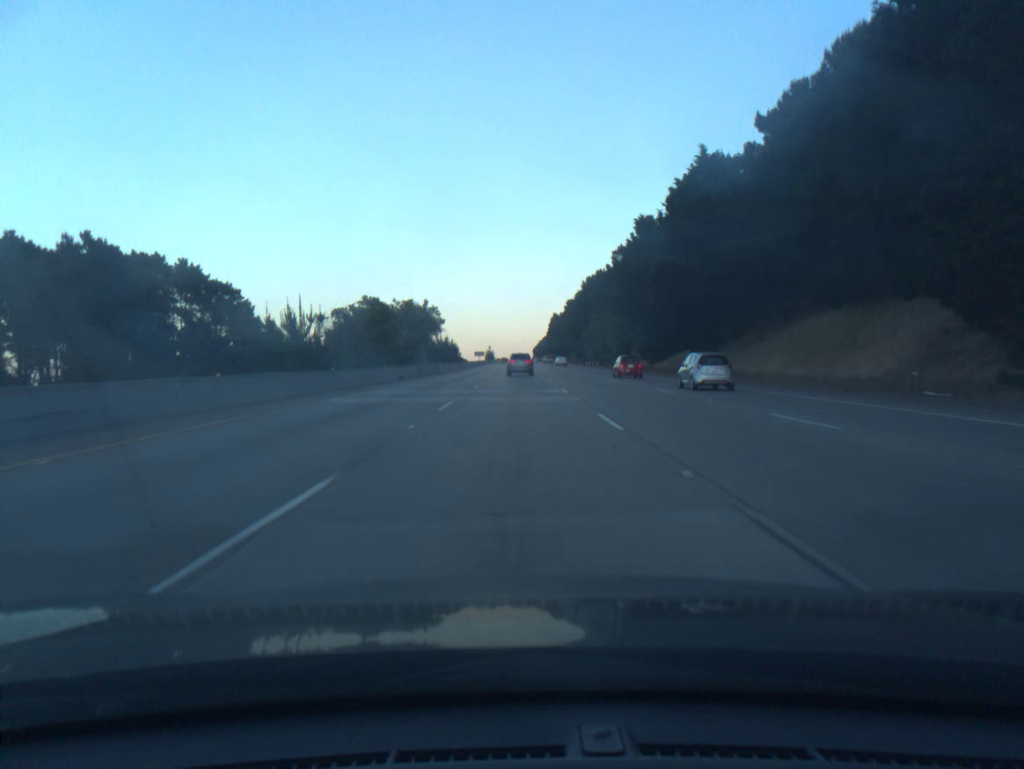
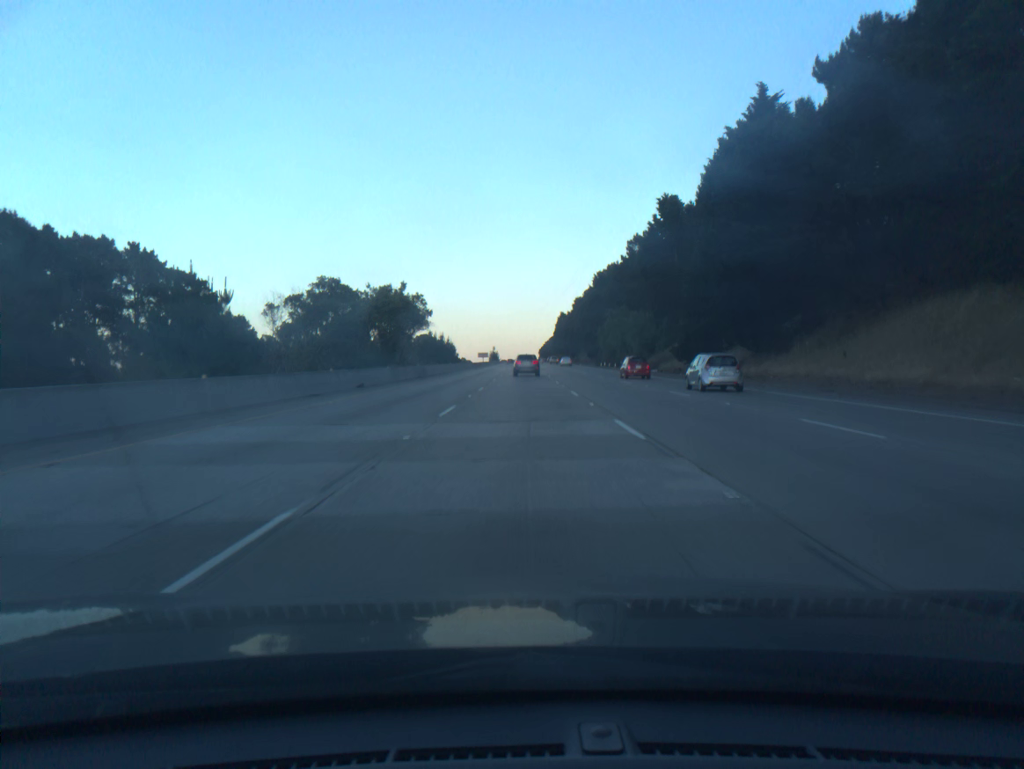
(-0.1, +16.1) m; 0°
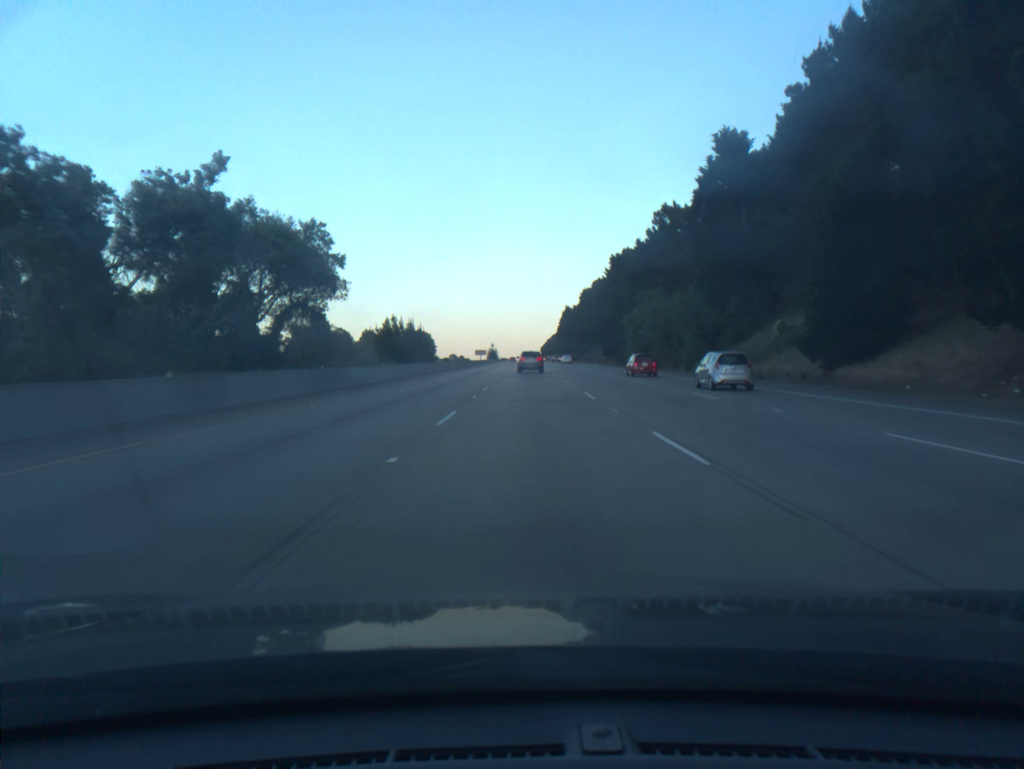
(-0.1, +32.3) m; 0°
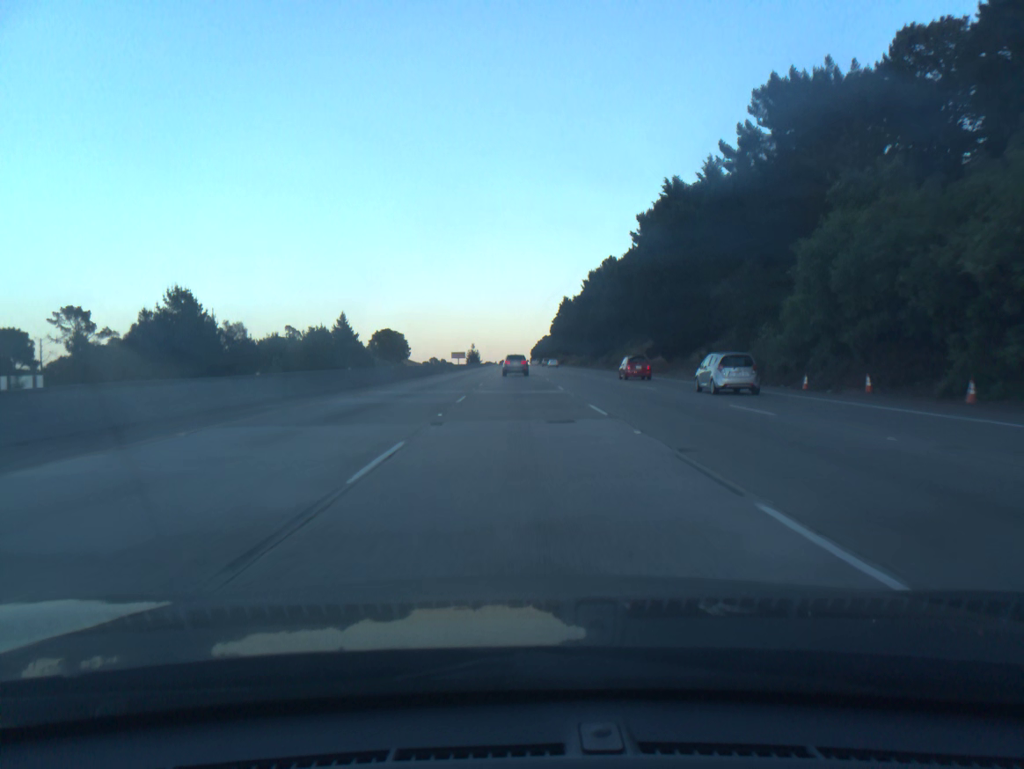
(+0.6, +64.7) m; +1°
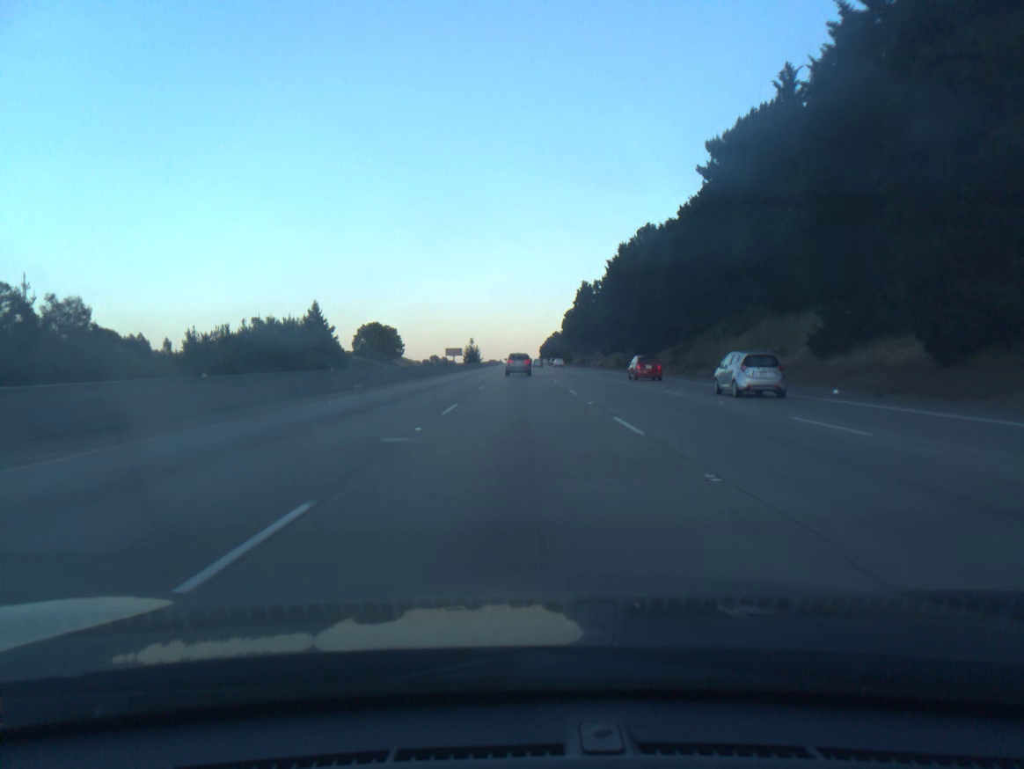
(-0.1, +48.8) m; 0°
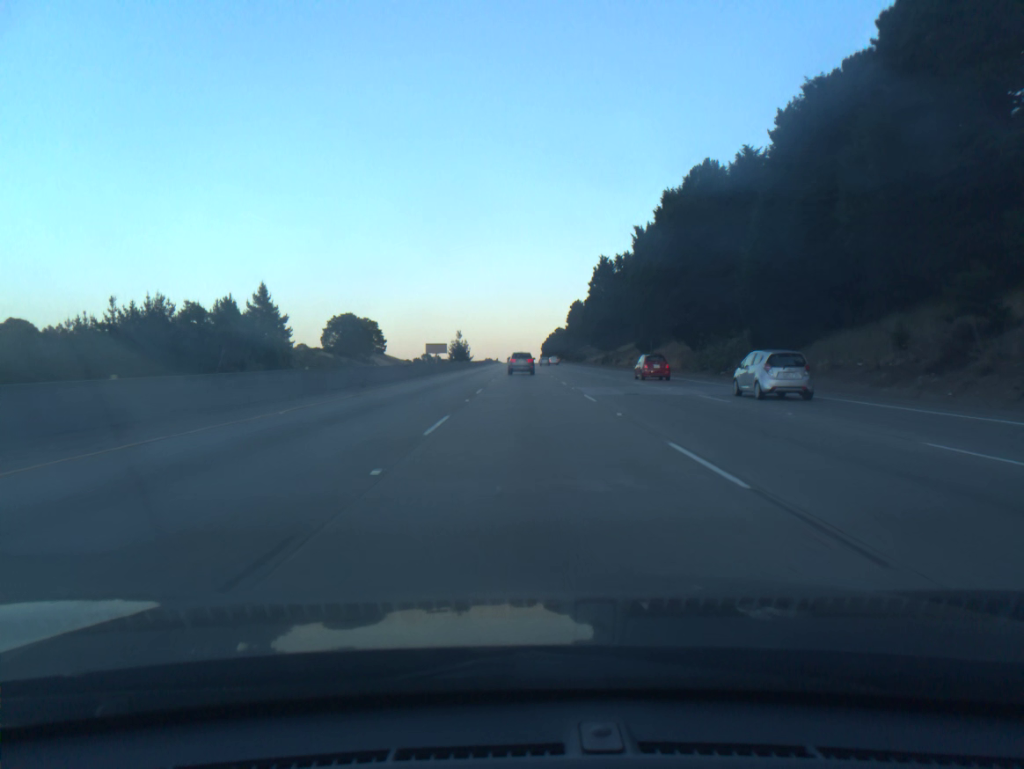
(-0.1, +48.9) m; 0°
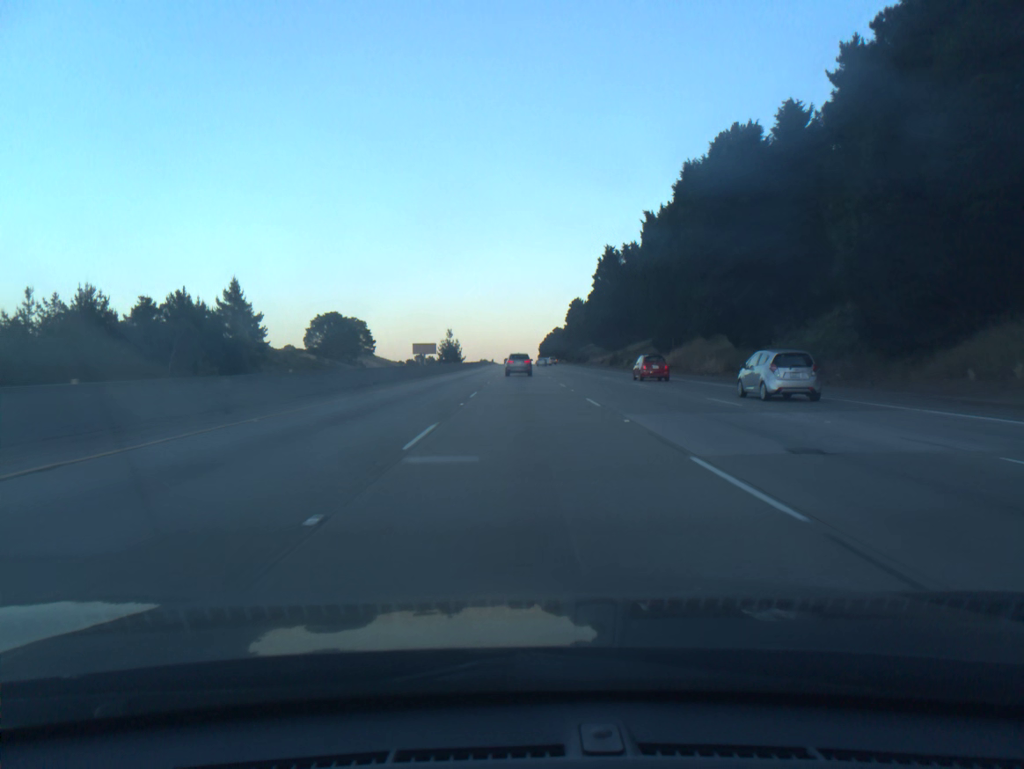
(0.0, +16.3) m; 0°
